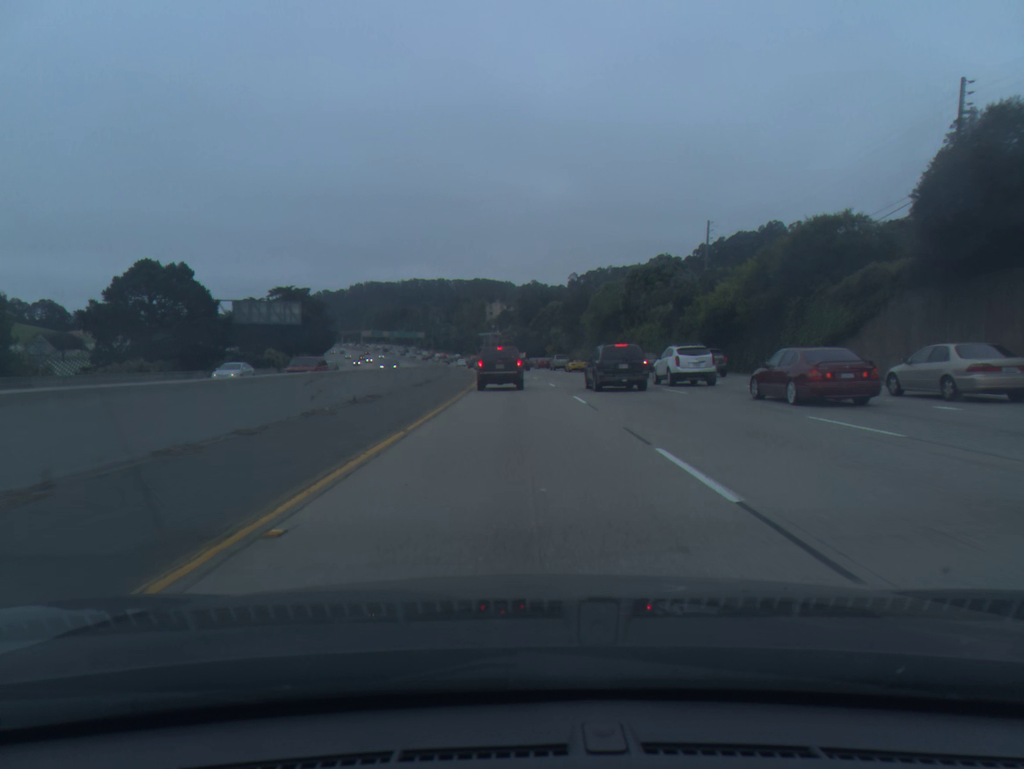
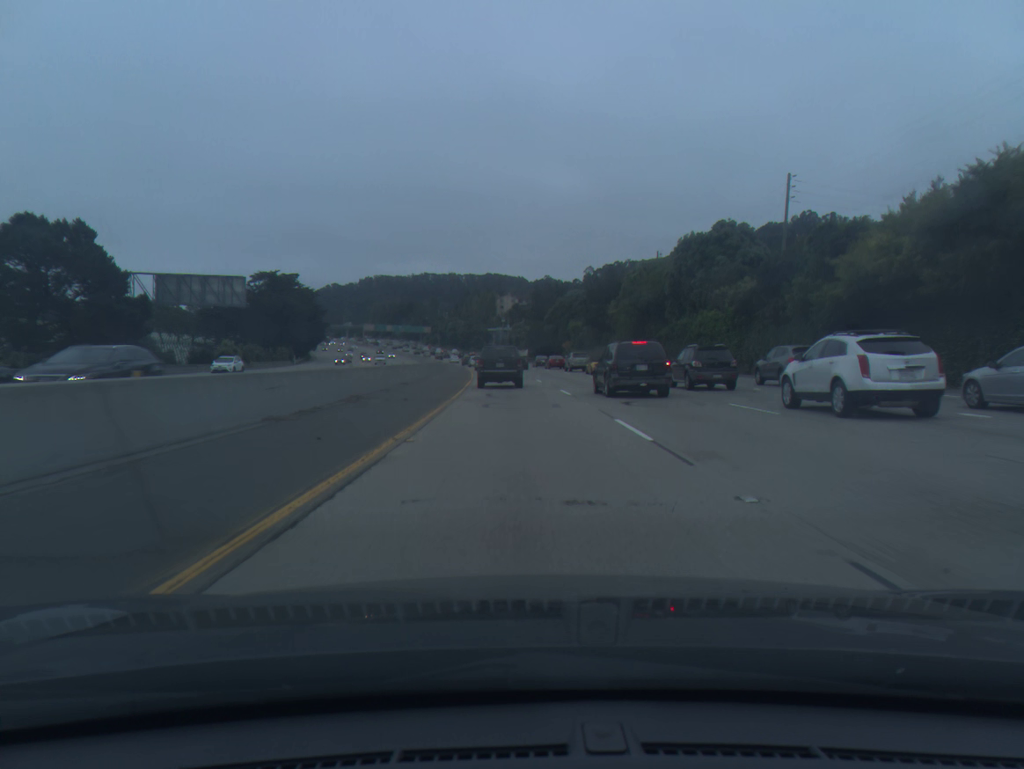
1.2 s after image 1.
(-0.2, +23.4) m; -1°
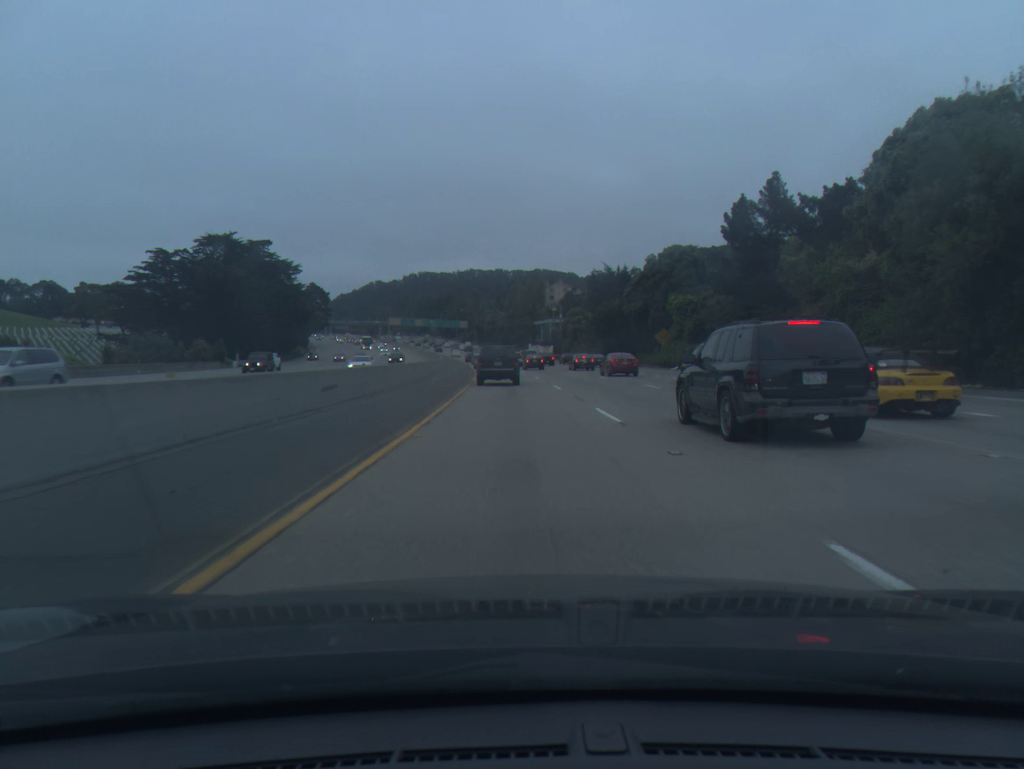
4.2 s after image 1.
(-1.6, +57.8) m; -3°
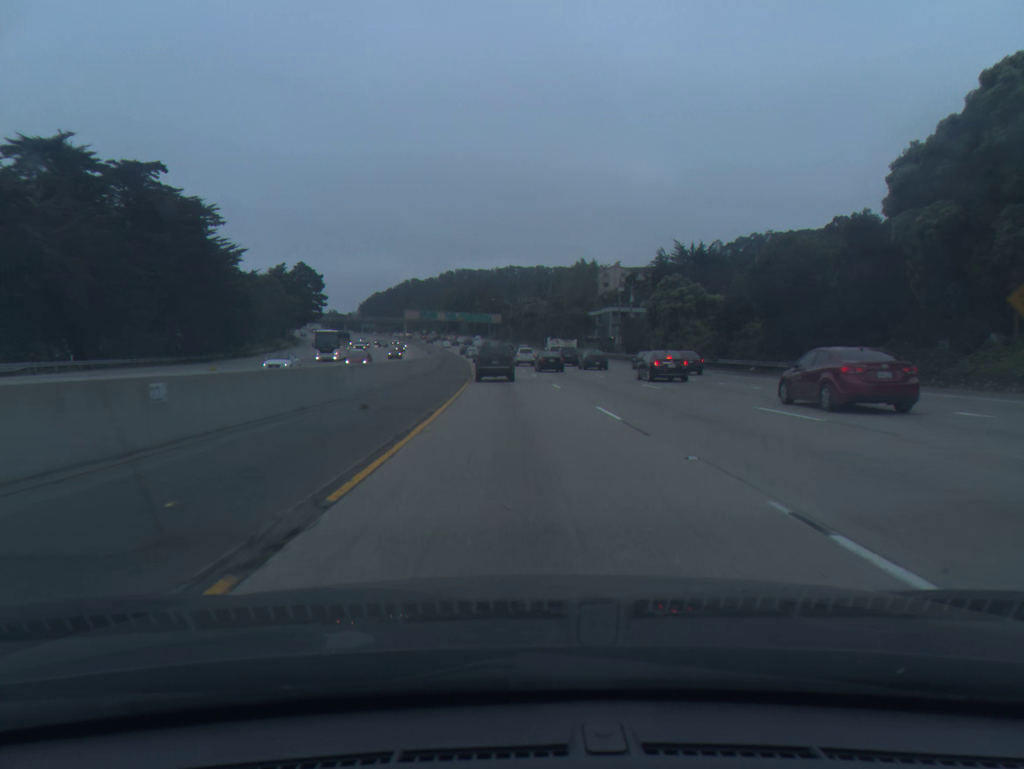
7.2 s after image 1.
(-1.6, +57.7) m; -3°
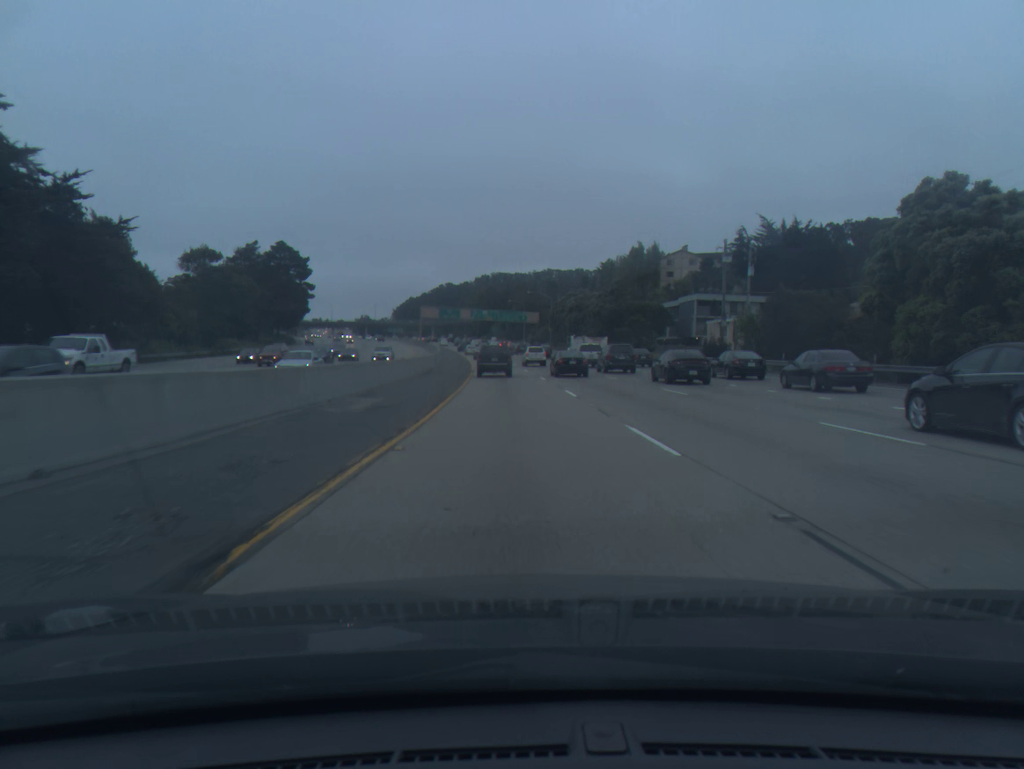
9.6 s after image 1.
(-1.0, +46.4) m; -3°
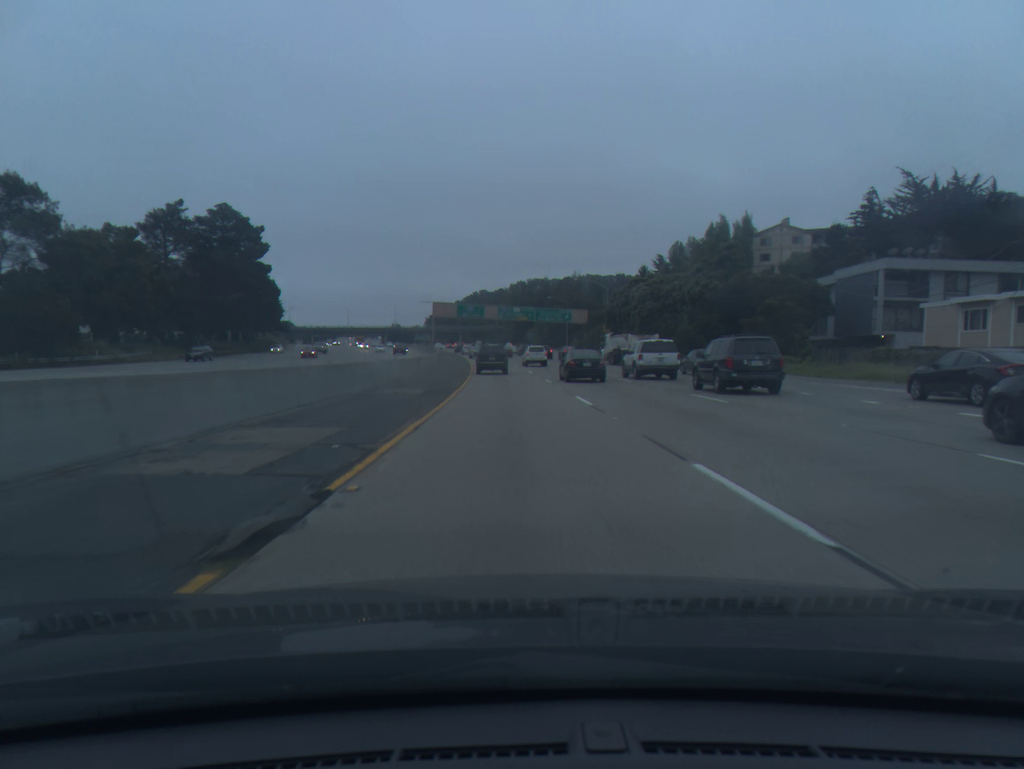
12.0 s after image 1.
(-1.2, +47.2) m; -3°
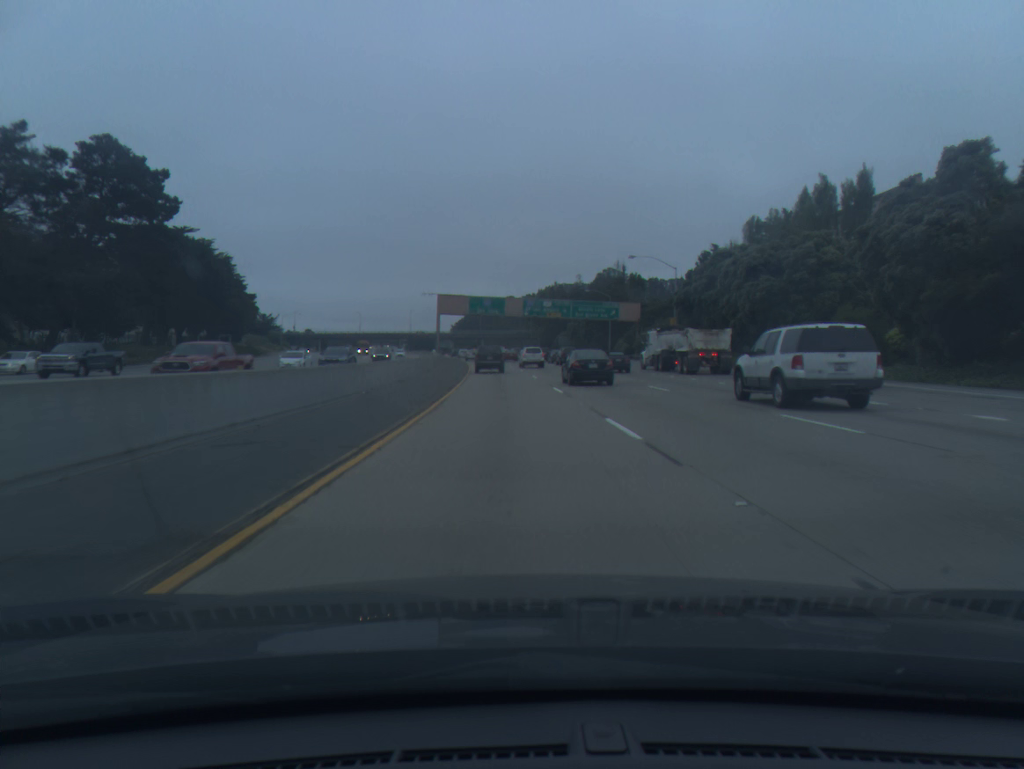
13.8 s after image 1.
(-0.6, +36.5) m; -2°
